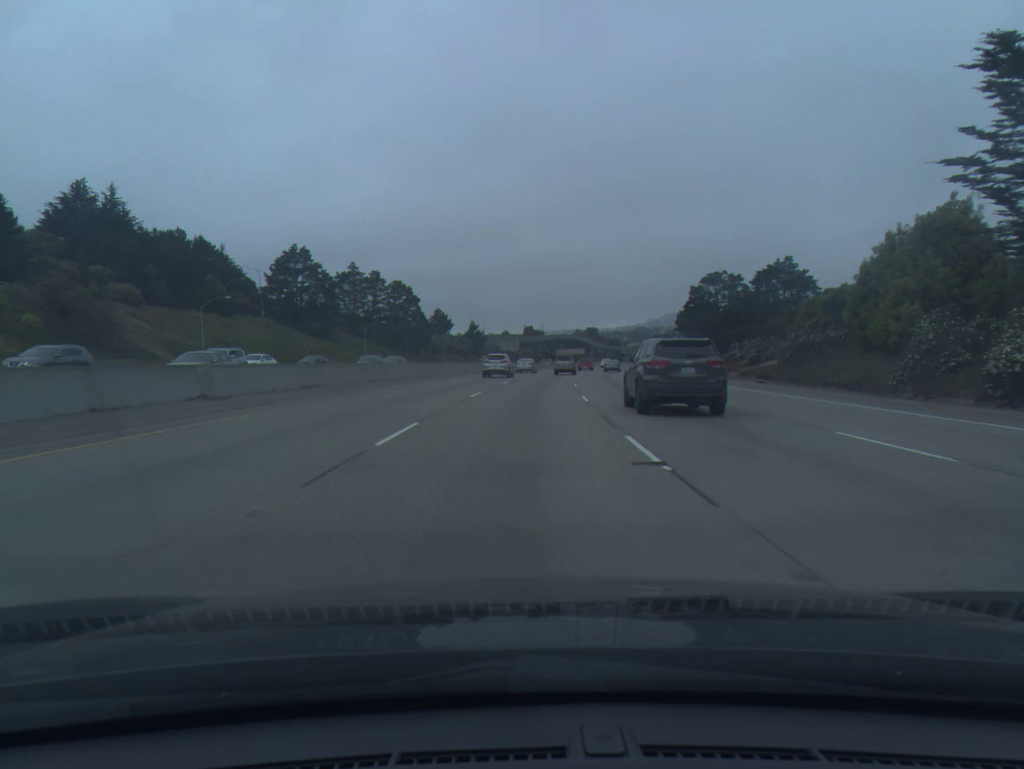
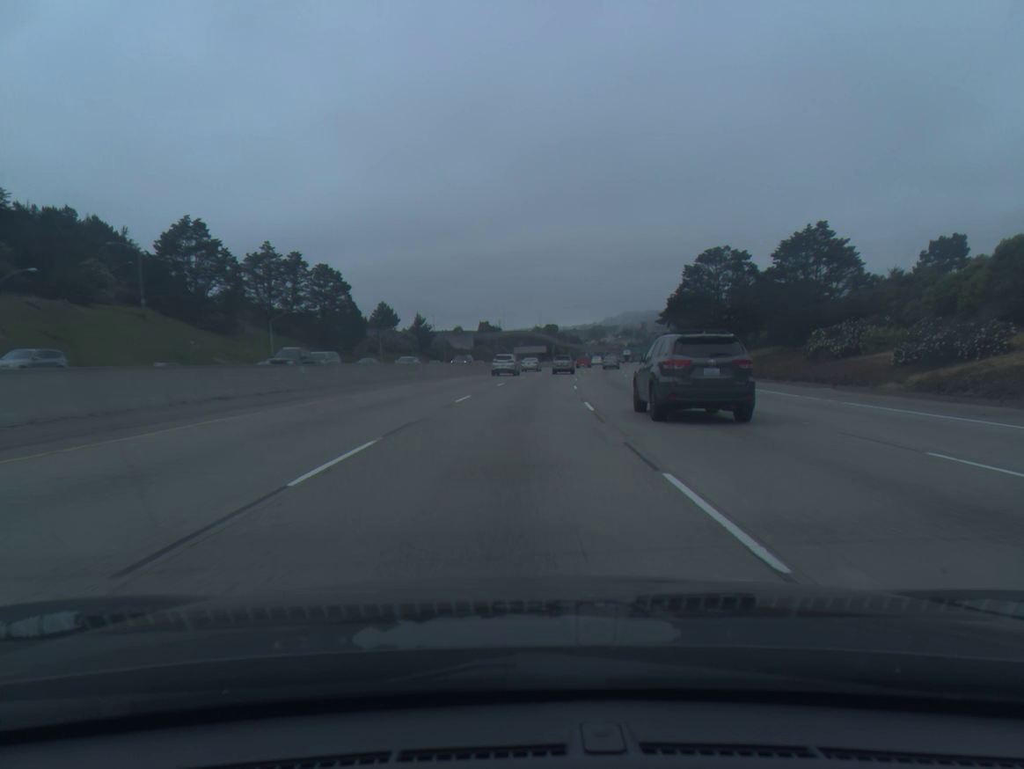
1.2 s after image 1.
(+0.9, +32.4) m; +3°
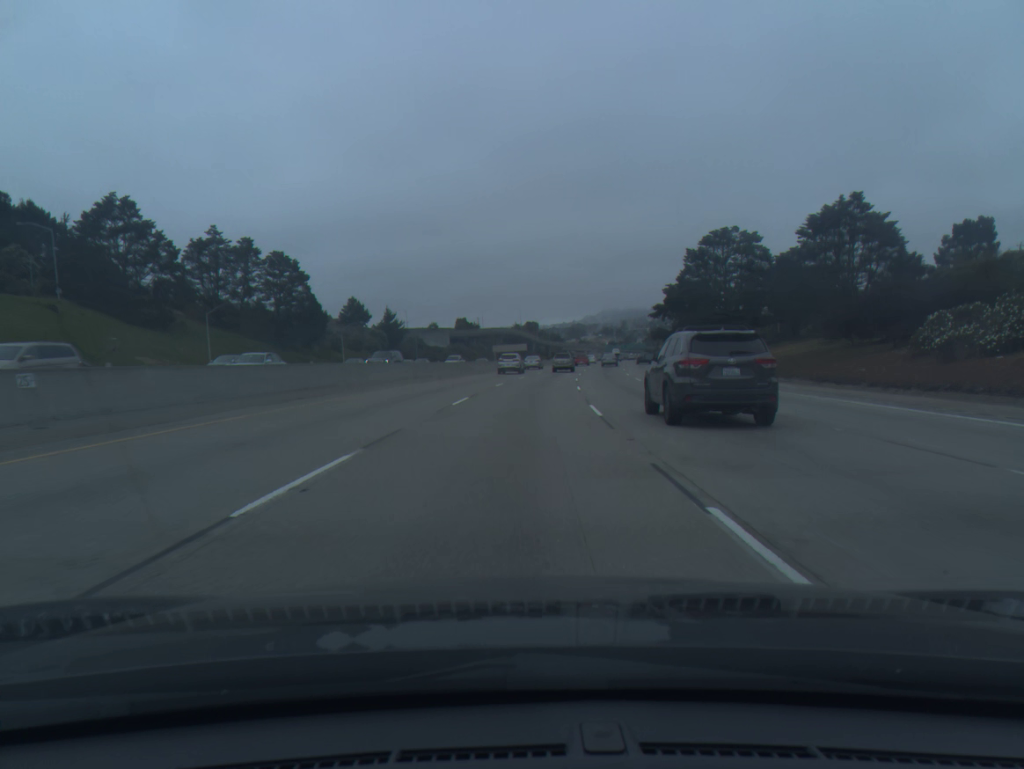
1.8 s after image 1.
(+0.2, +16.2) m; +1°
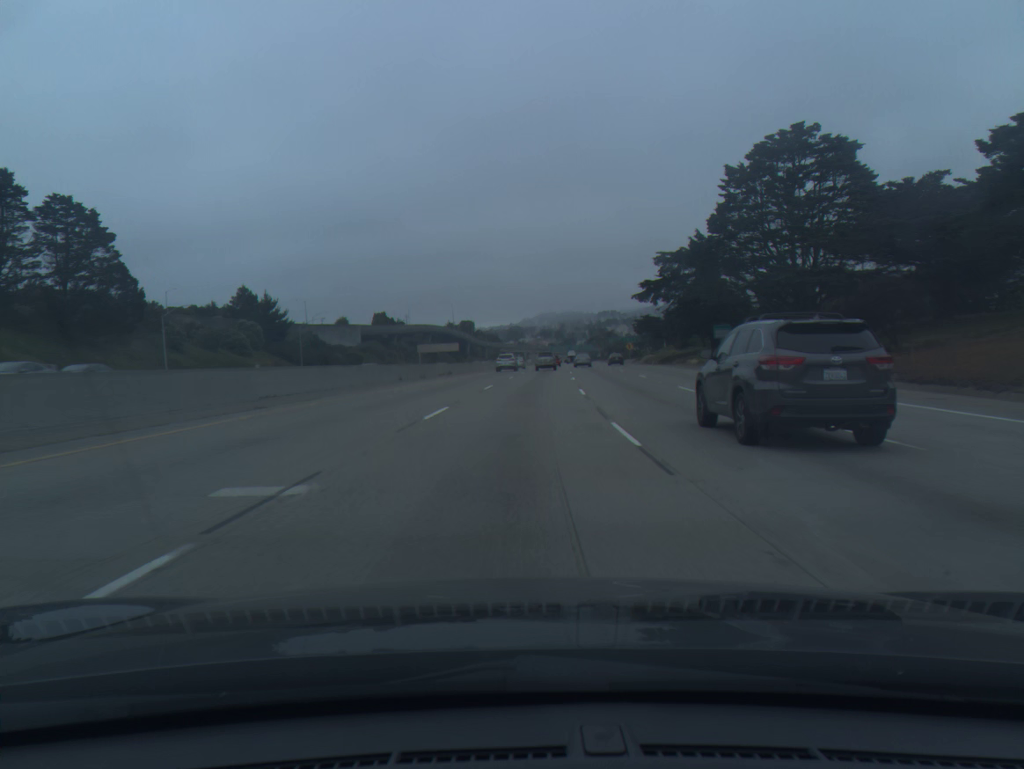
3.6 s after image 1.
(+2.0, +48.8) m; +4°
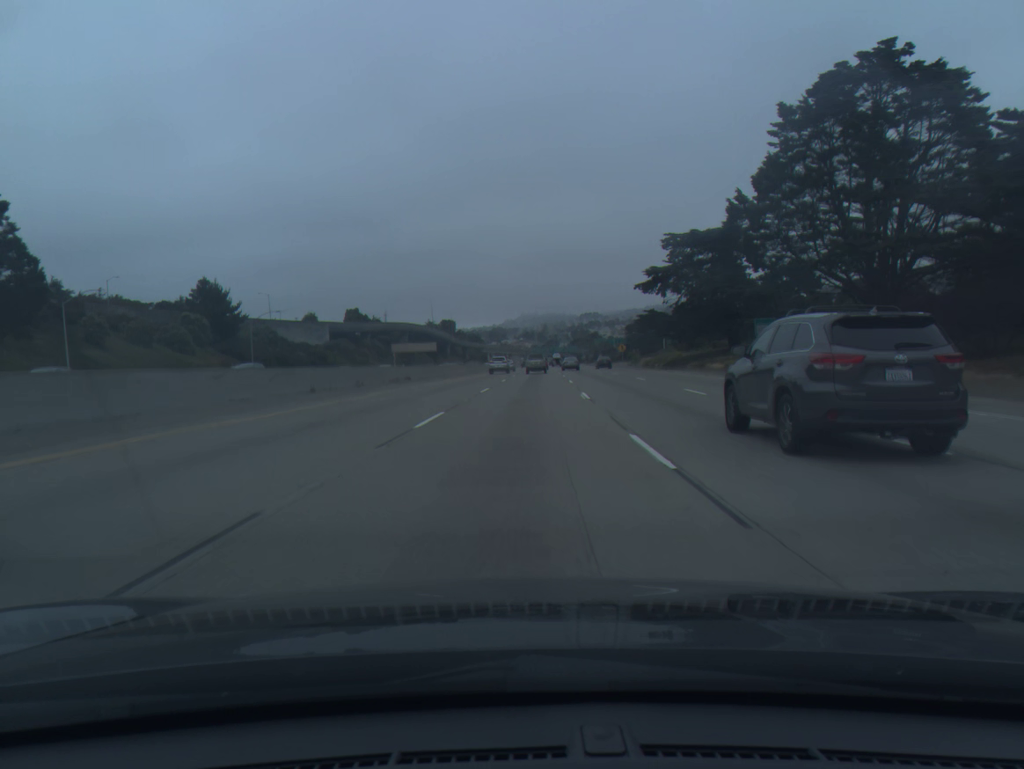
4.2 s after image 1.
(+0.2, +16.3) m; +1°
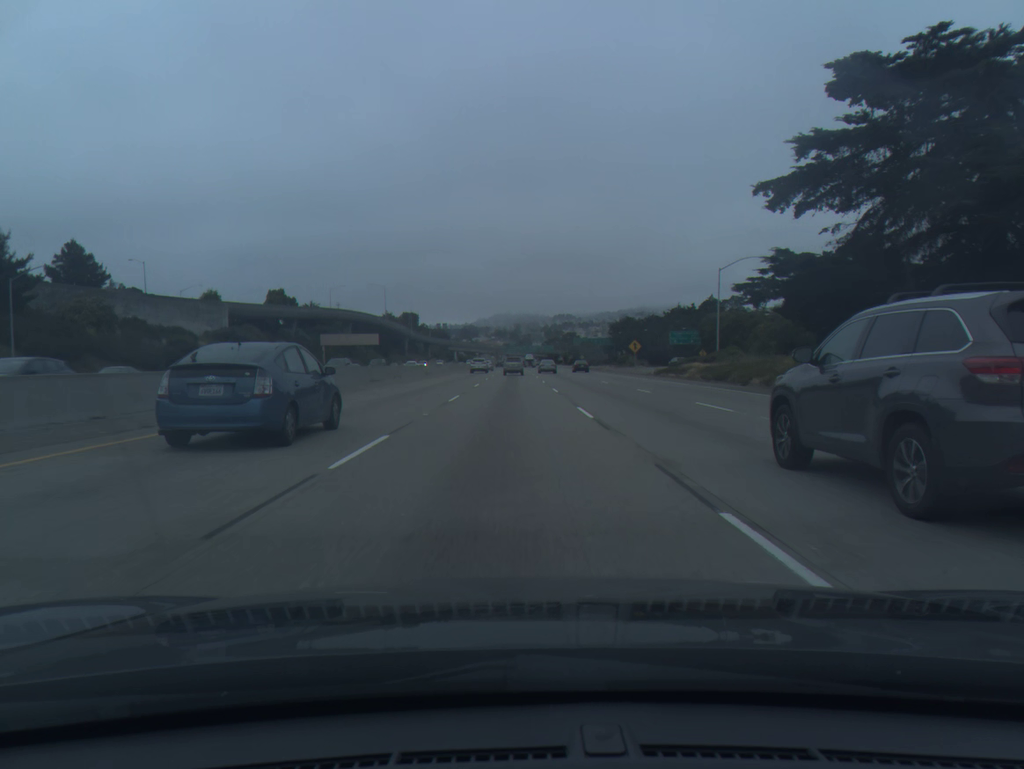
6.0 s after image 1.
(+1.3, +49.1) m; +2°
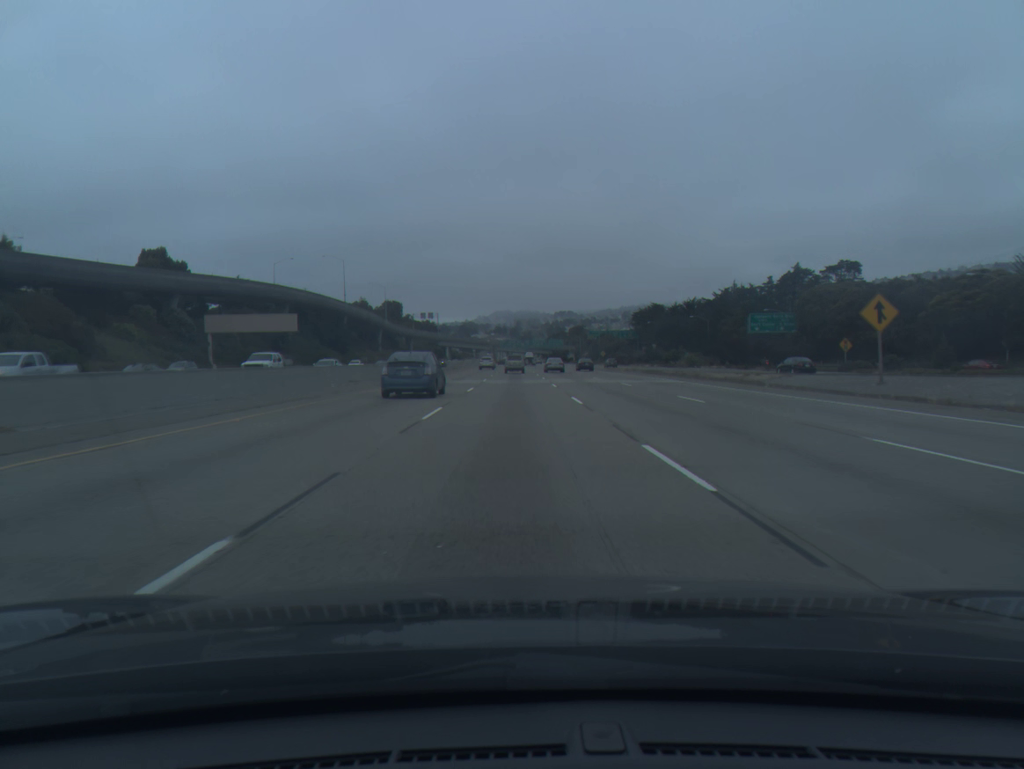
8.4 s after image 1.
(-0.4, +66.1) m; 0°
